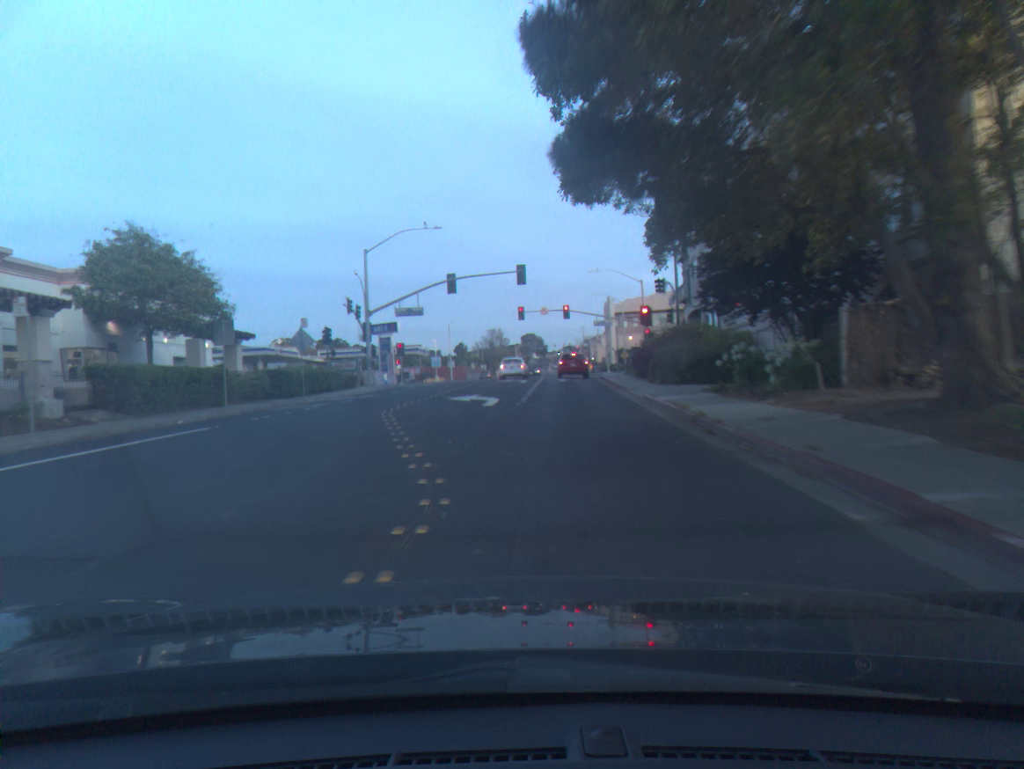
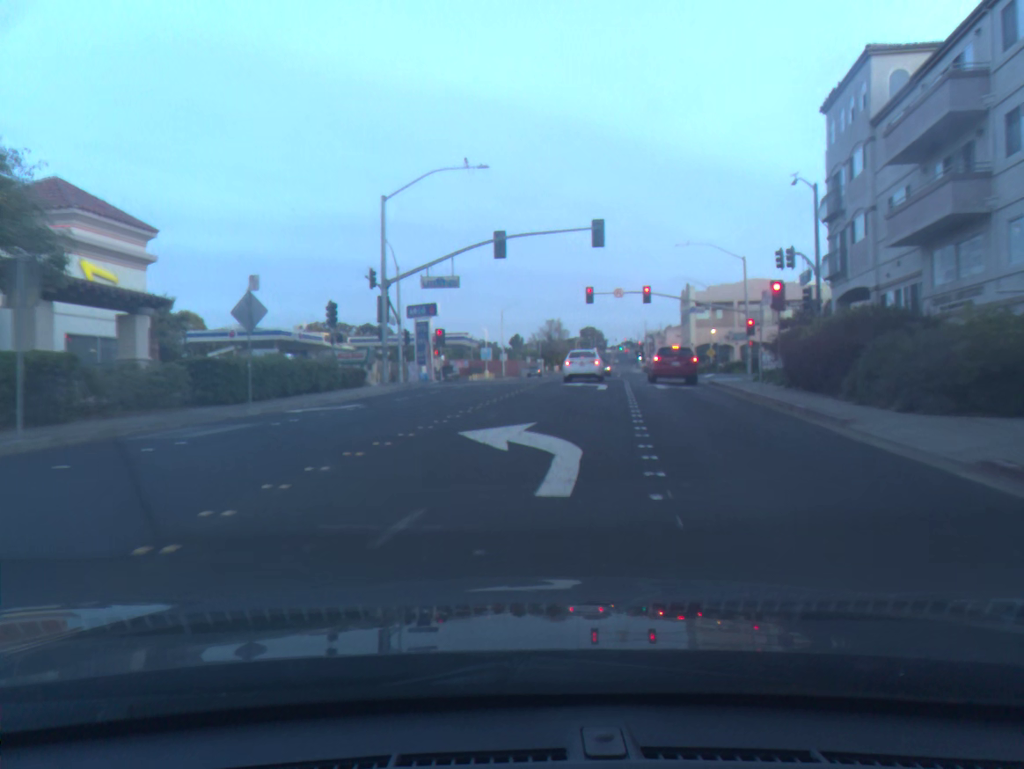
(-0.6, +15.2) m; -3°
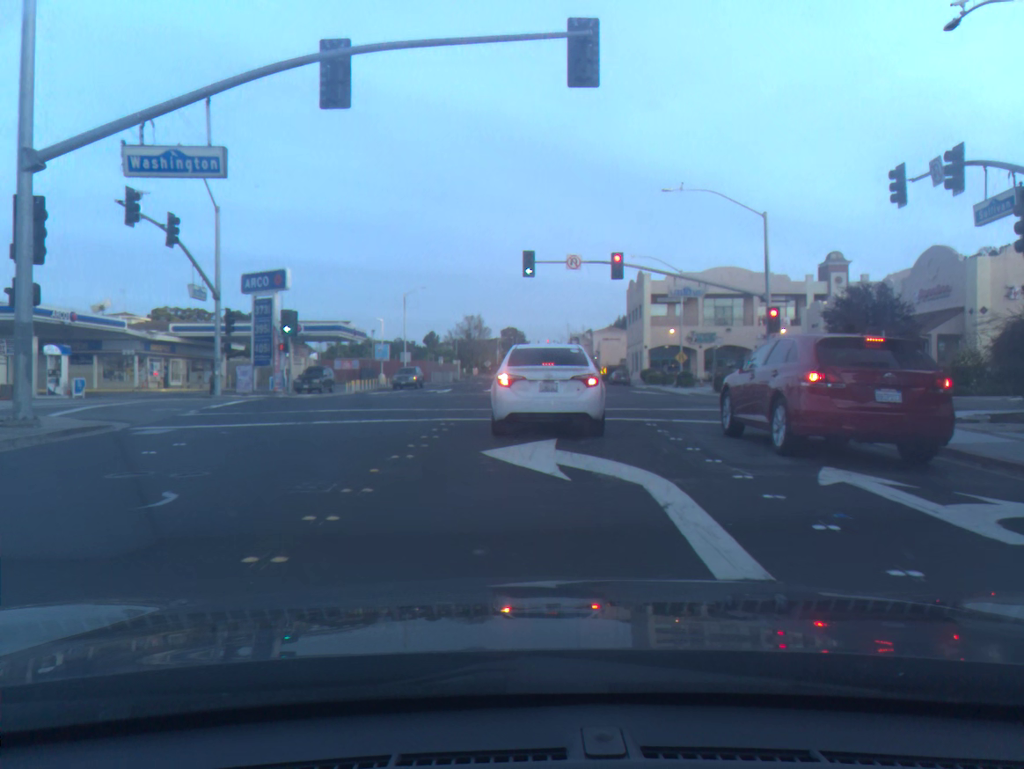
(+1.2, +23.5) m; +6°
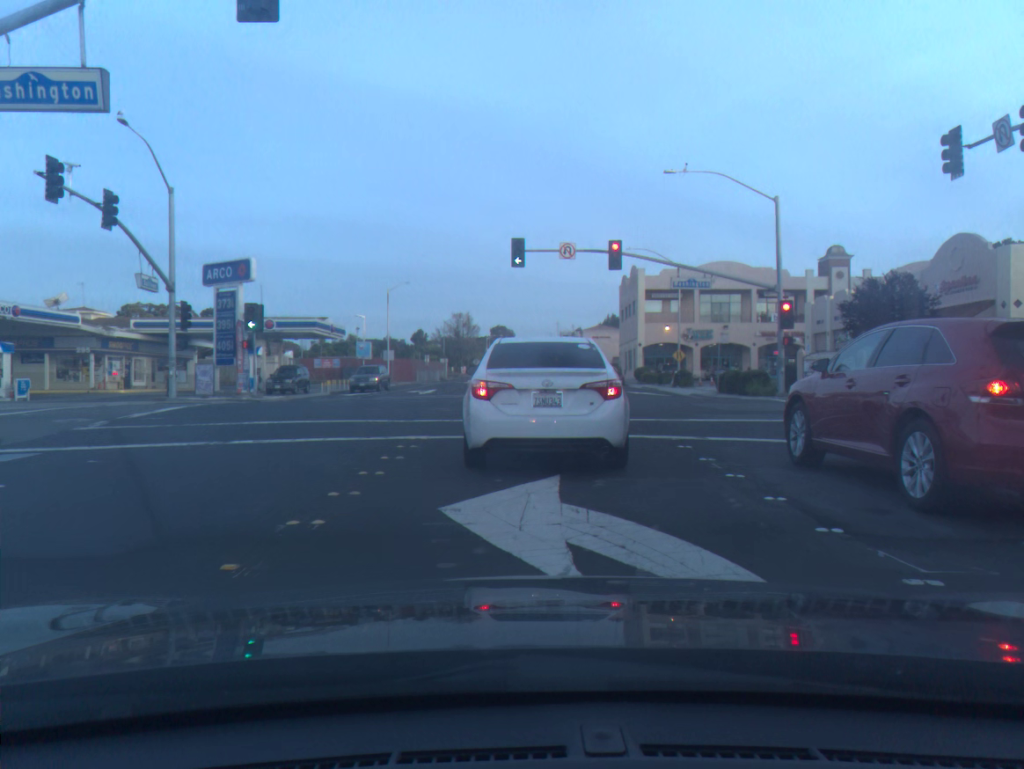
(0.0, +4.0) m; +1°
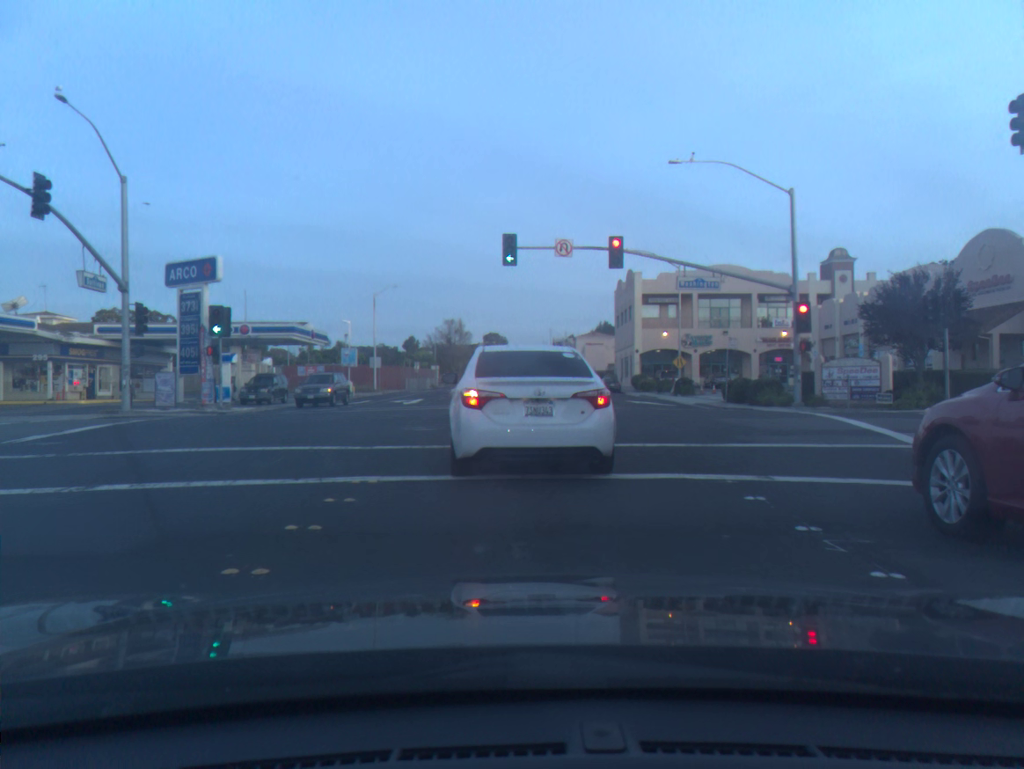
(0.0, +3.6) m; 0°
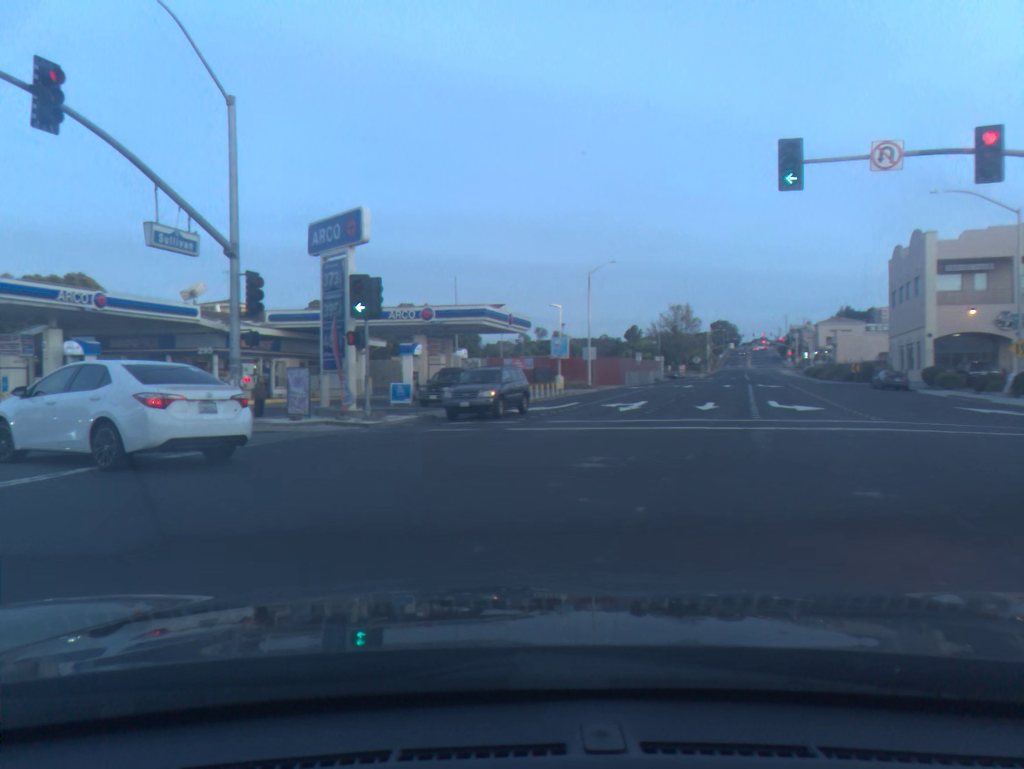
(-1.3, +11.9) m; -20°
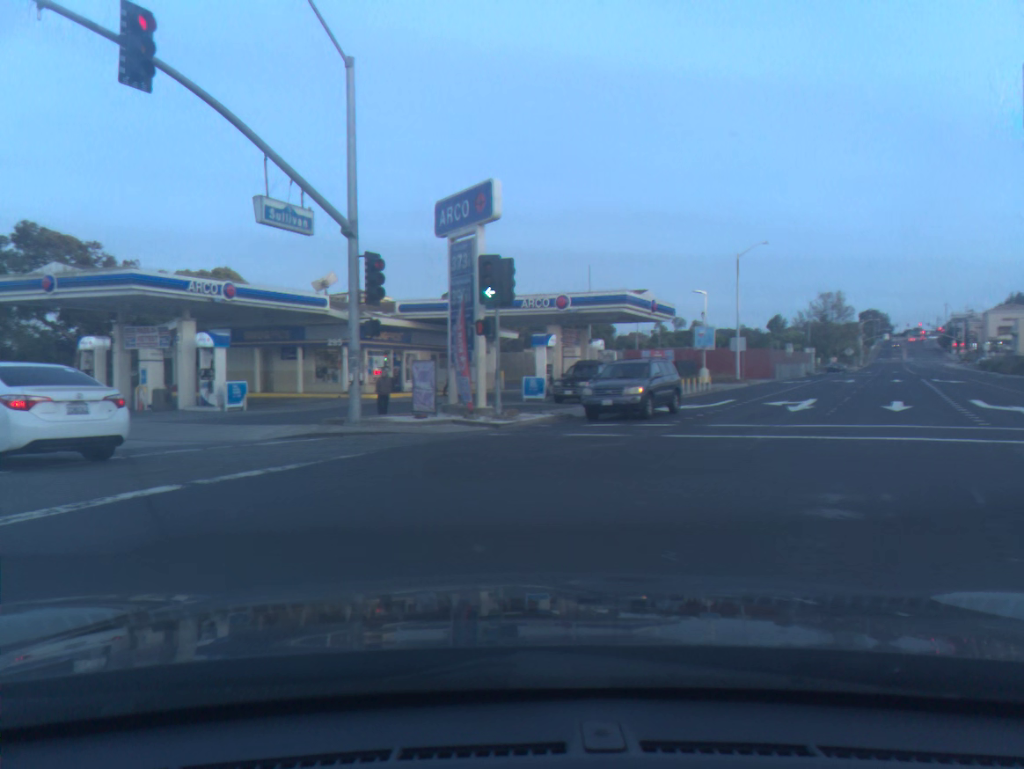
(-0.3, +3.3) m; -9°
